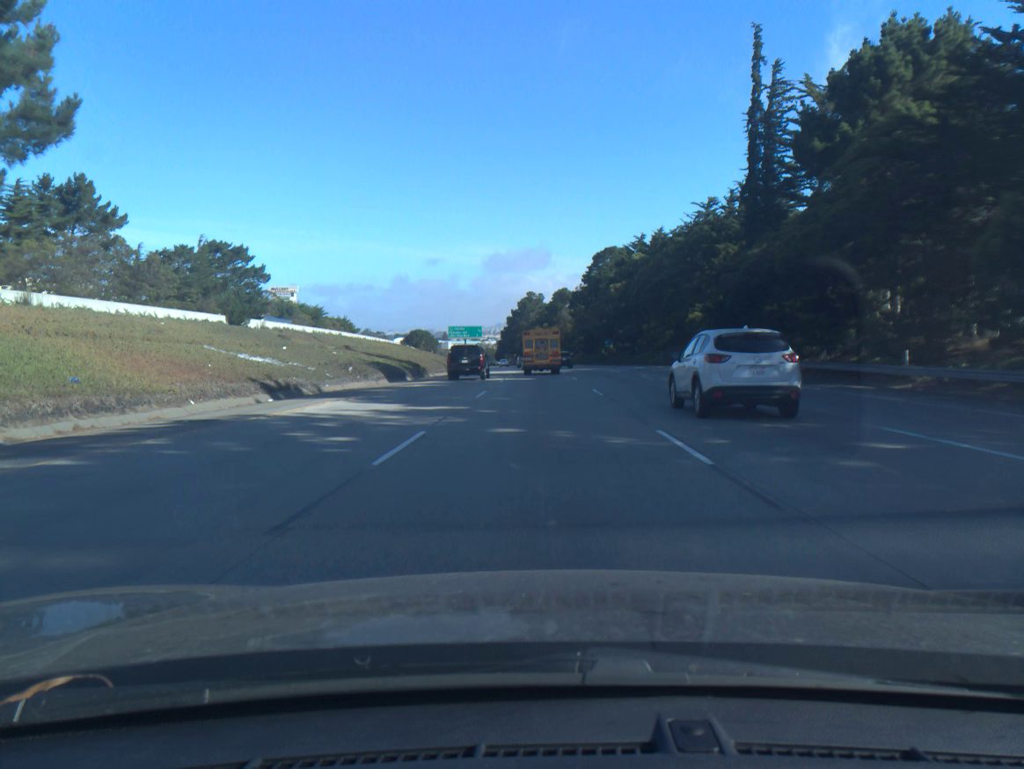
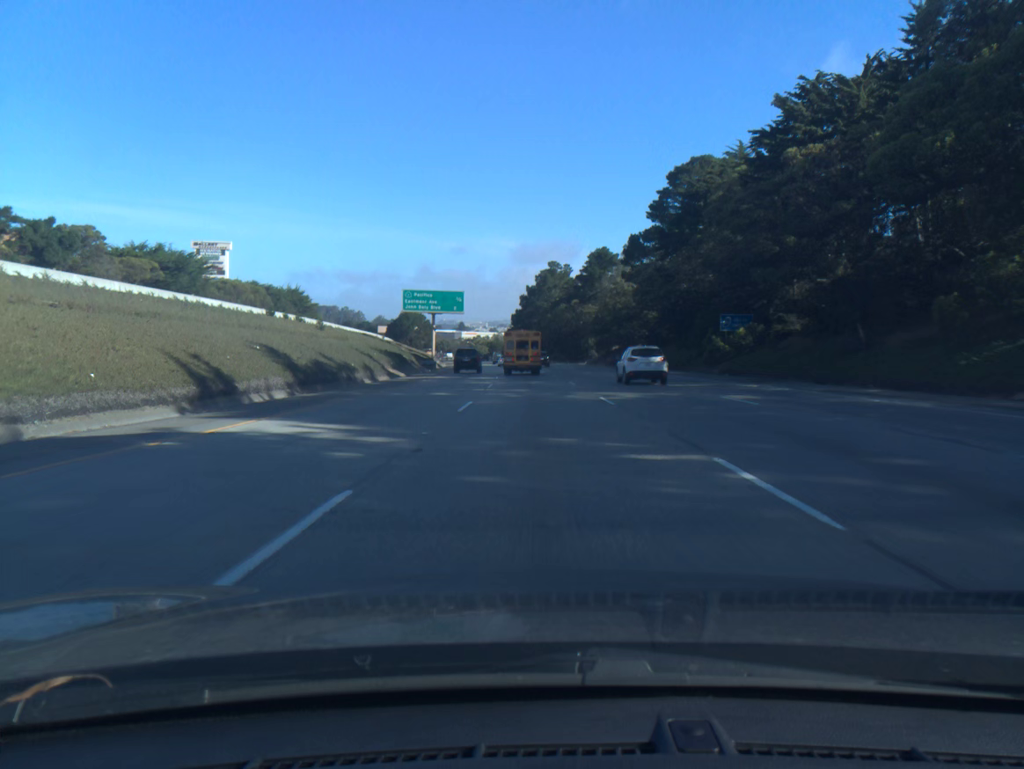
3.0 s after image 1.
(-1.0, +76.5) m; -2°
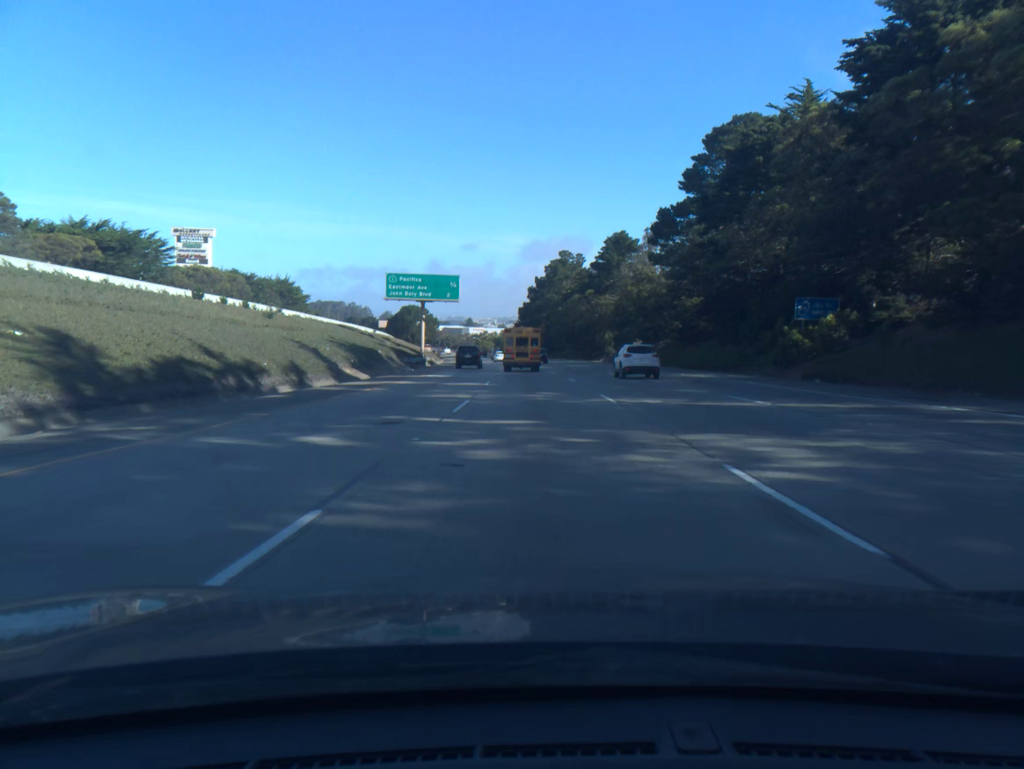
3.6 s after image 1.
(-0.1, +15.3) m; -1°
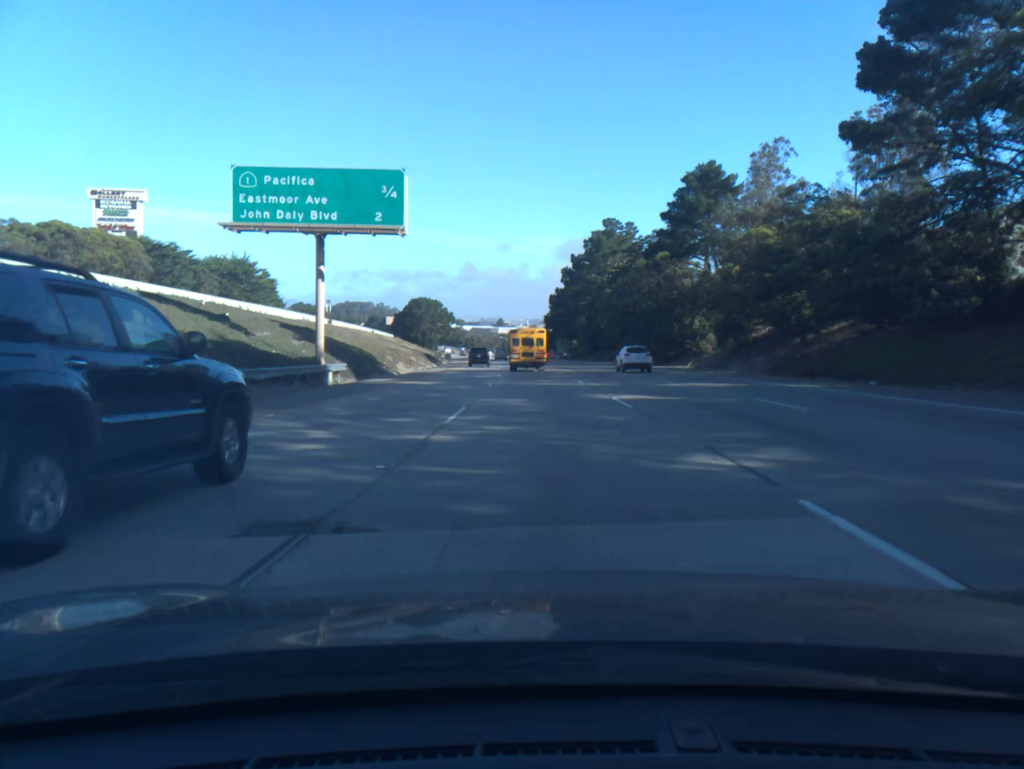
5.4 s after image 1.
(-1.0, +45.9) m; -2°
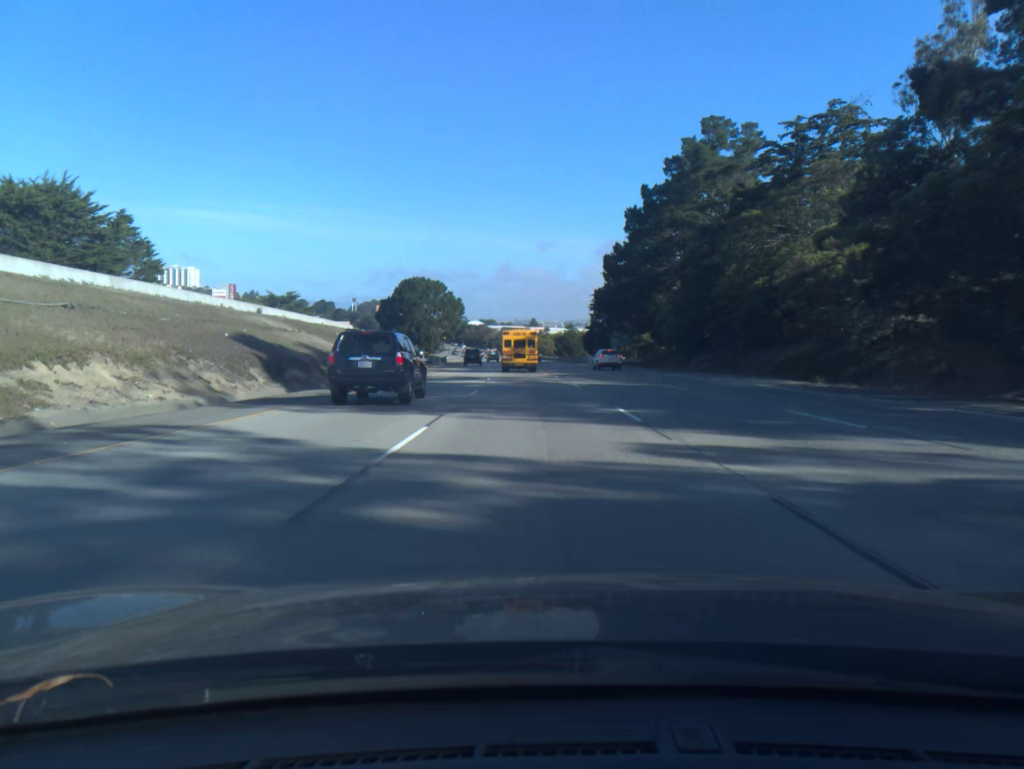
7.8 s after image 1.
(-1.2, +61.6) m; -2°
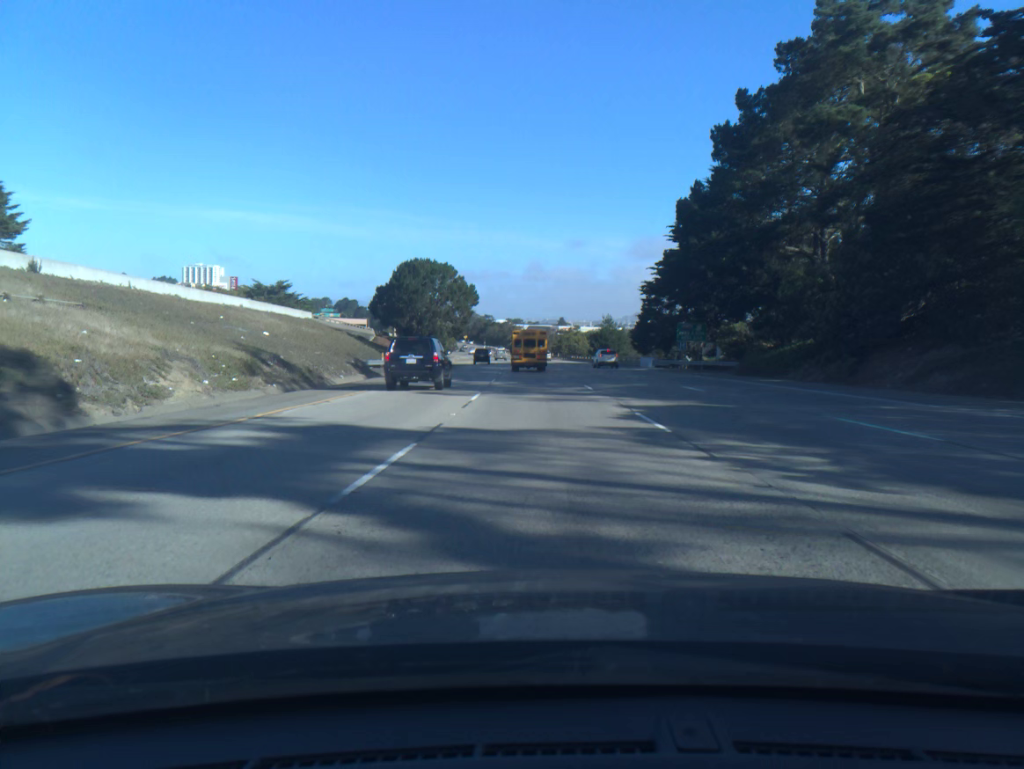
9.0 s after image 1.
(-0.6, +31.0) m; -2°
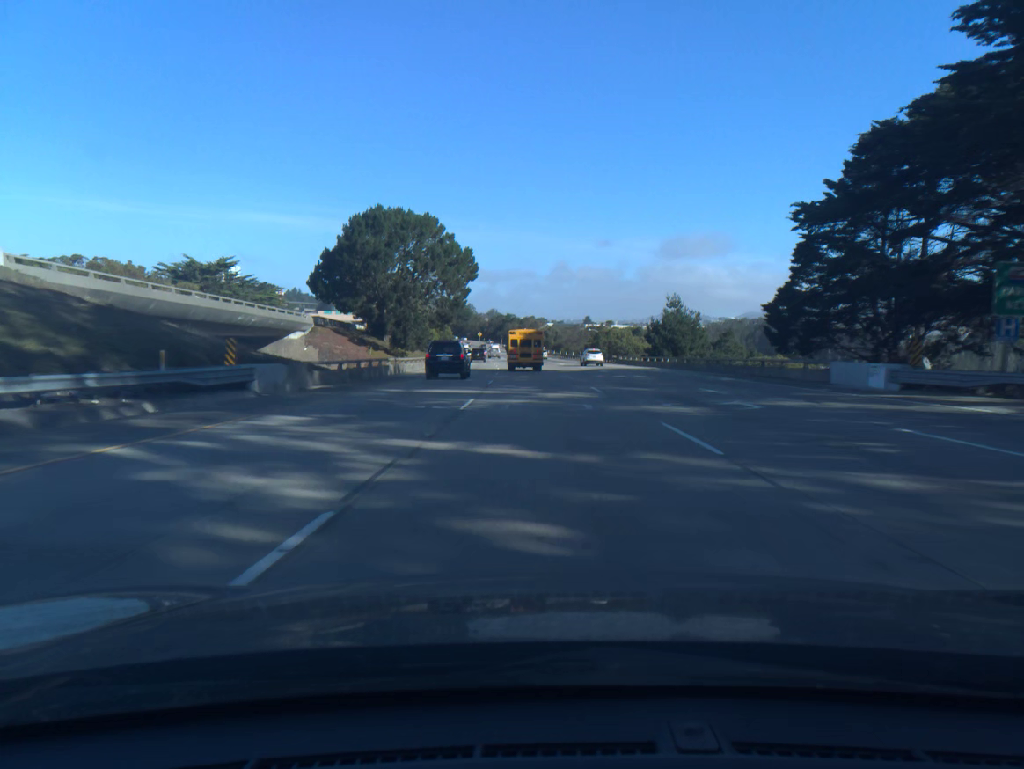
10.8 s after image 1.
(-0.8, +46.7) m; -2°
